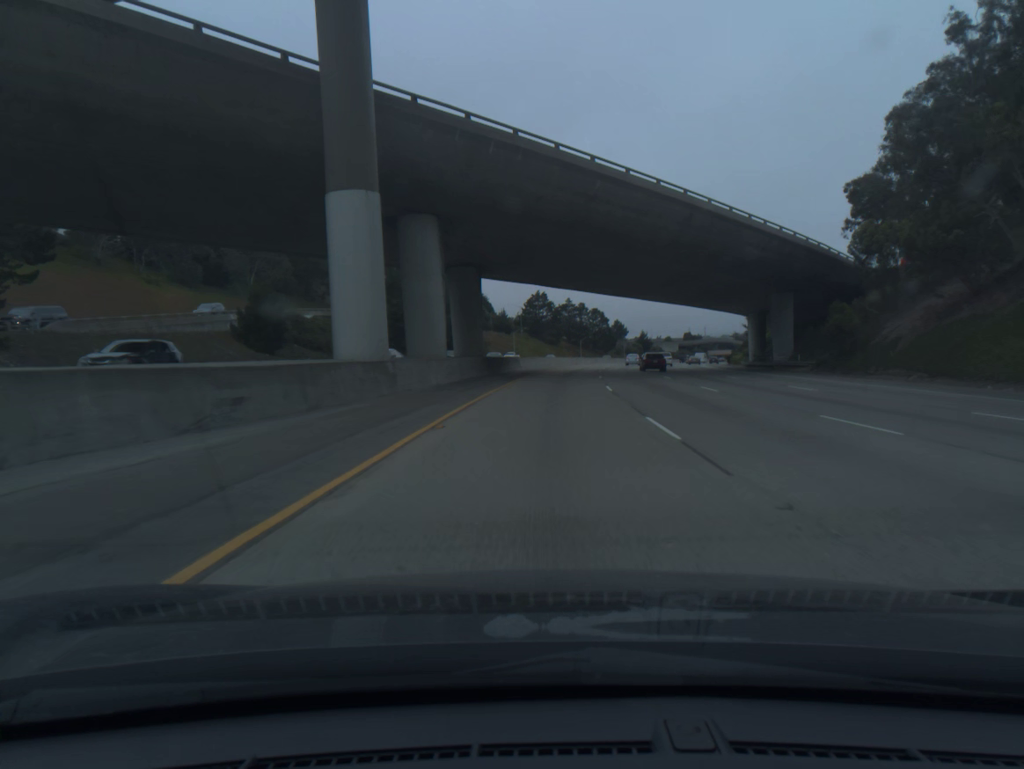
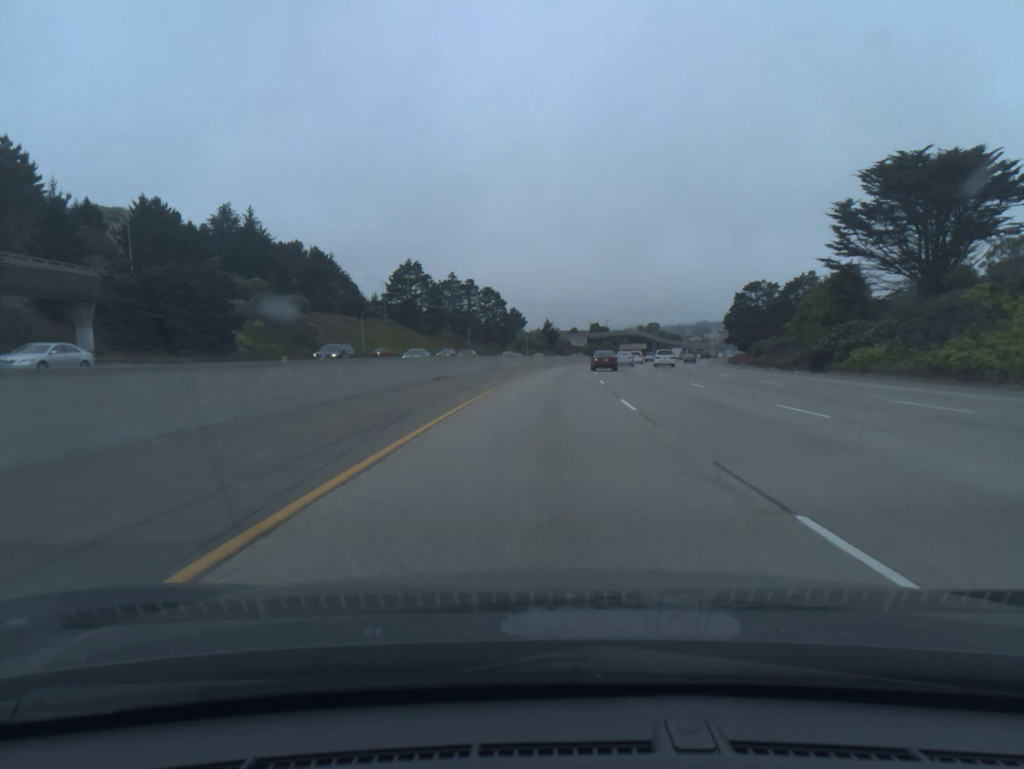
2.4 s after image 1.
(+5.3, +82.3) m; +8°
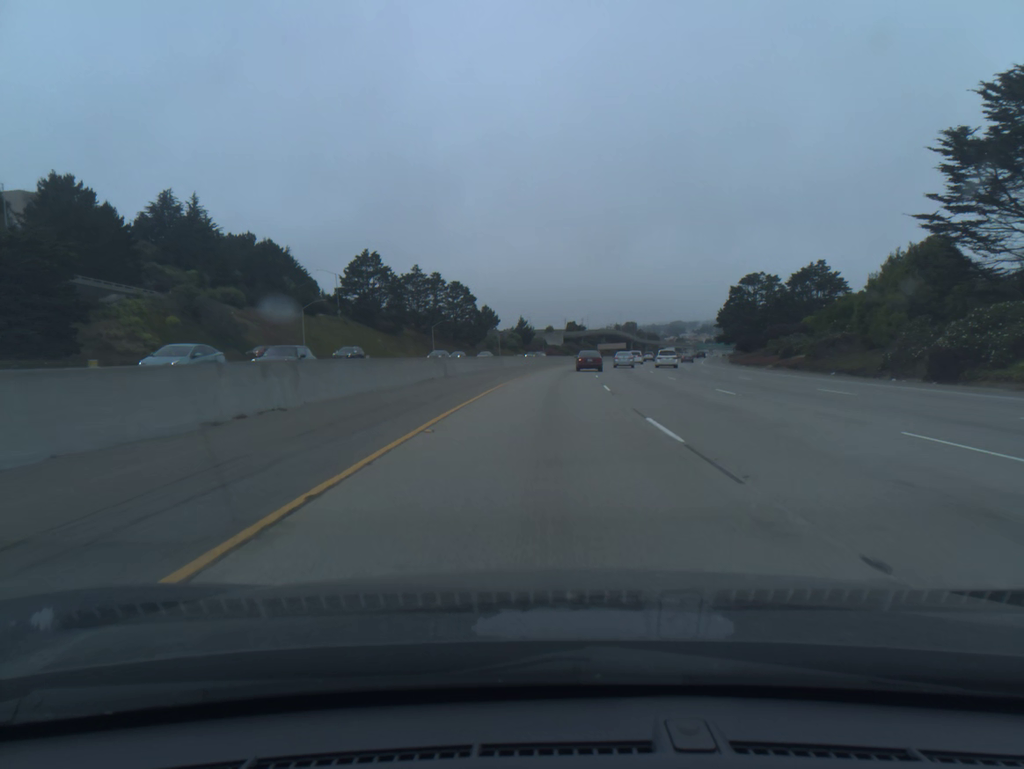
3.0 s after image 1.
(+0.3, +20.6) m; +2°
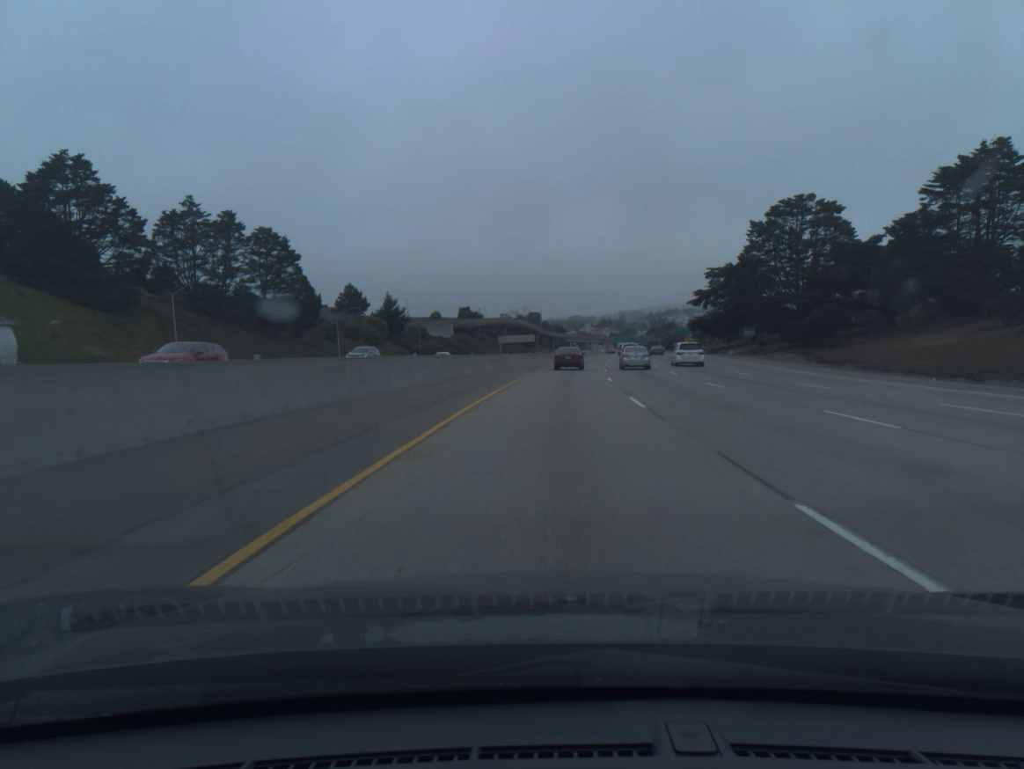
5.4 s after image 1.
(+5.3, +81.6) m; +7°
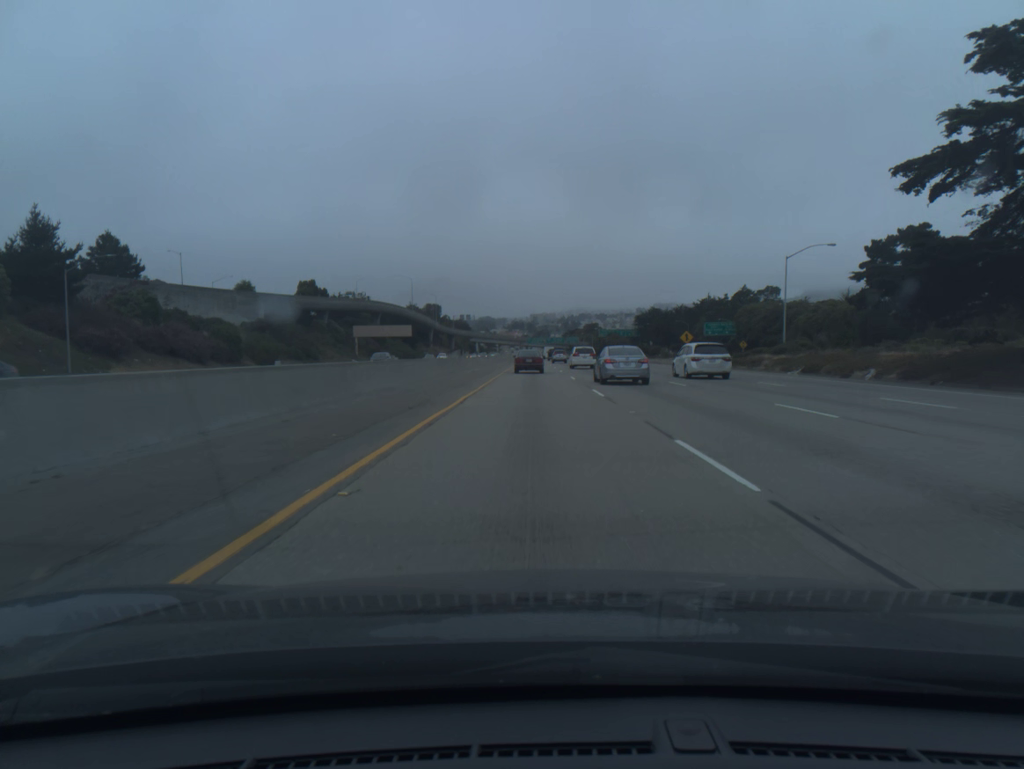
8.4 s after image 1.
(+7.4, +98.1) m; +7°
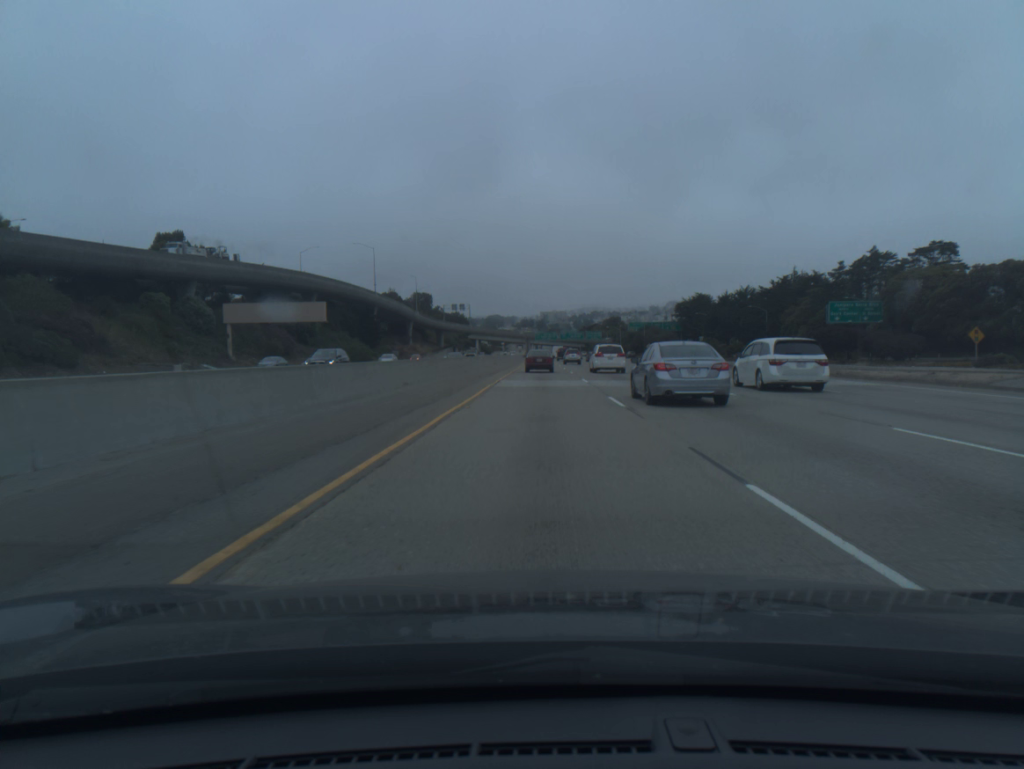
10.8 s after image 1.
(-0.4, +76.8) m; -1°
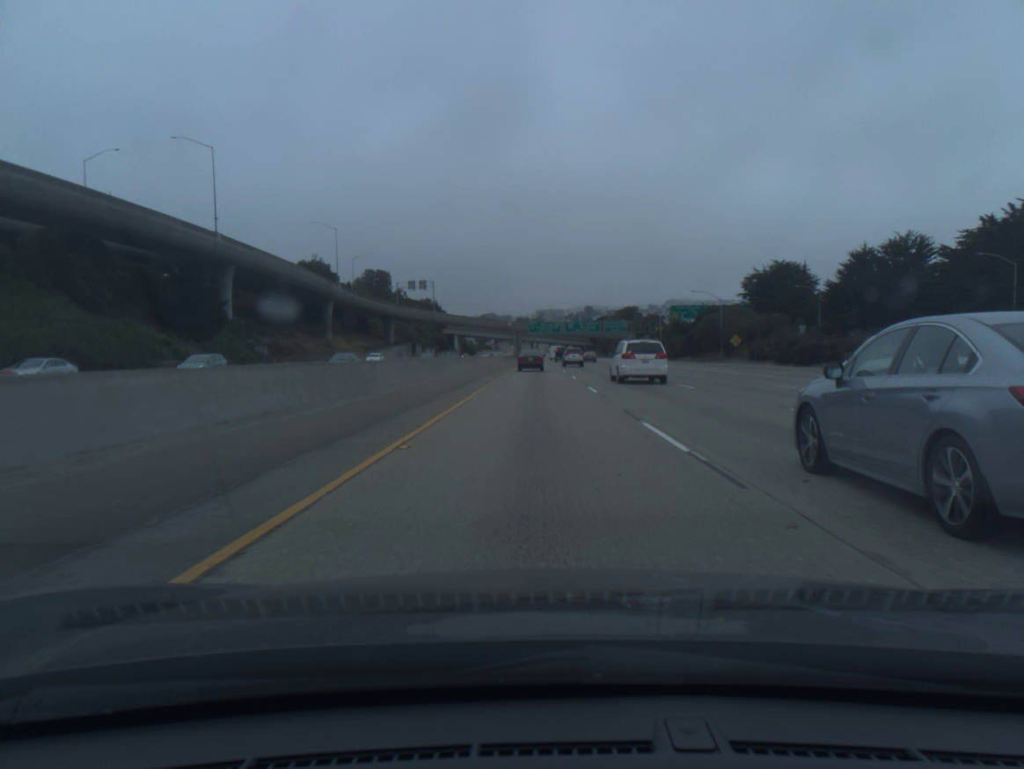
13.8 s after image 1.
(+0.4, +95.1) m; 0°
